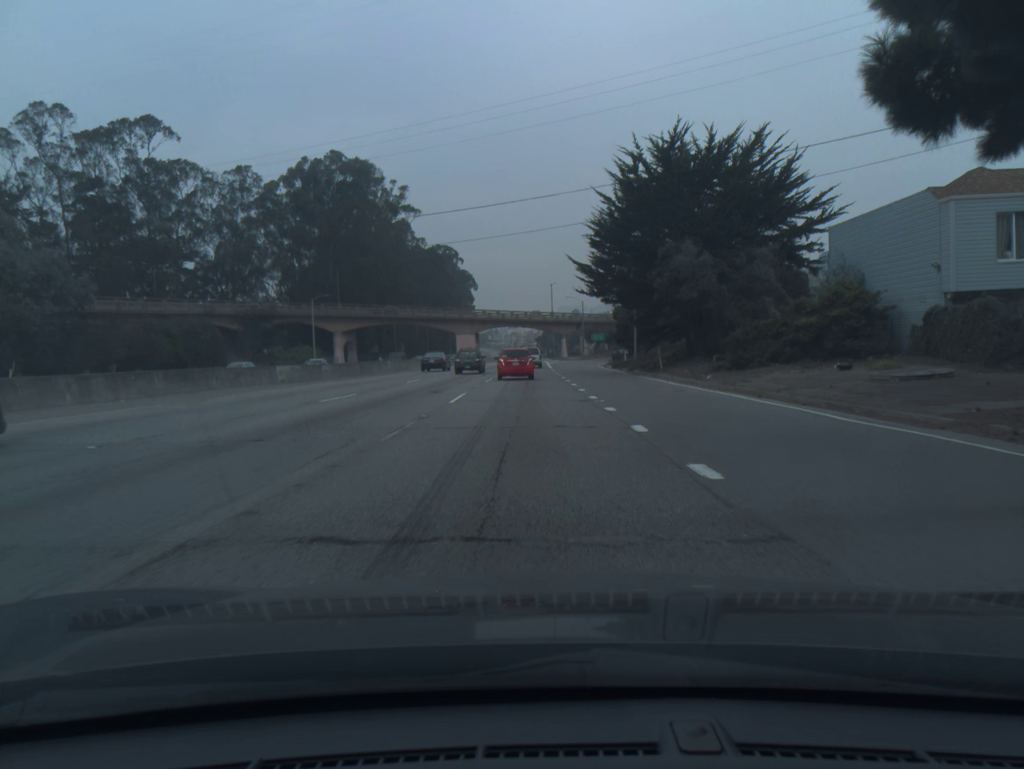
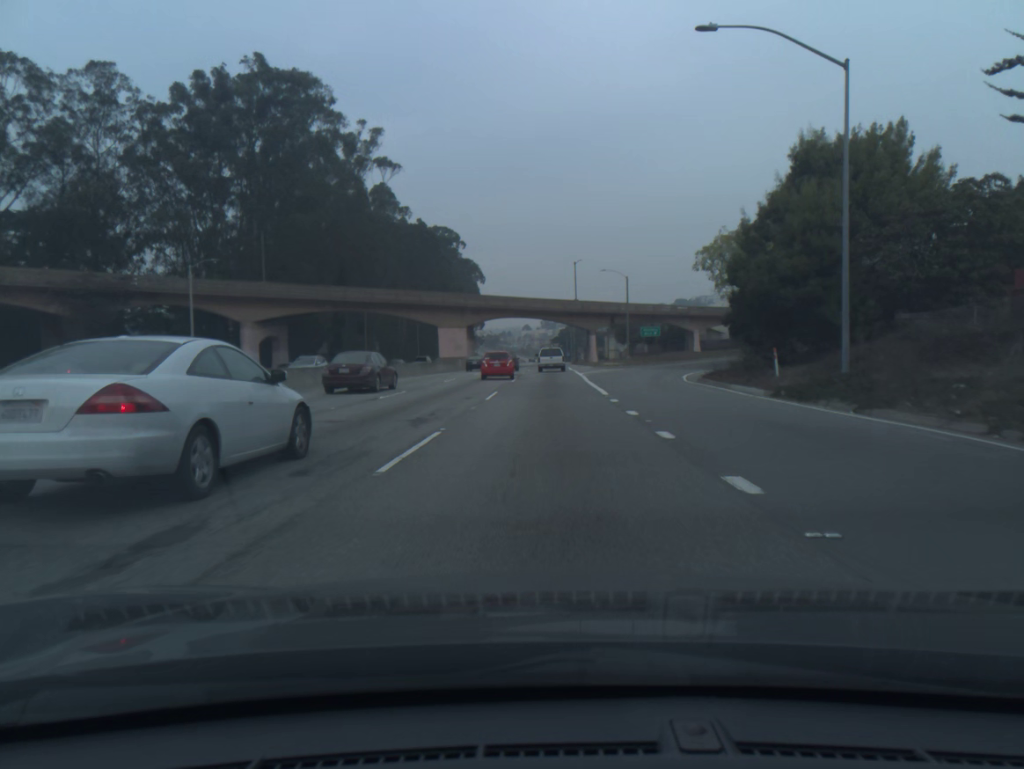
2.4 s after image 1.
(-0.3, +41.1) m; 0°
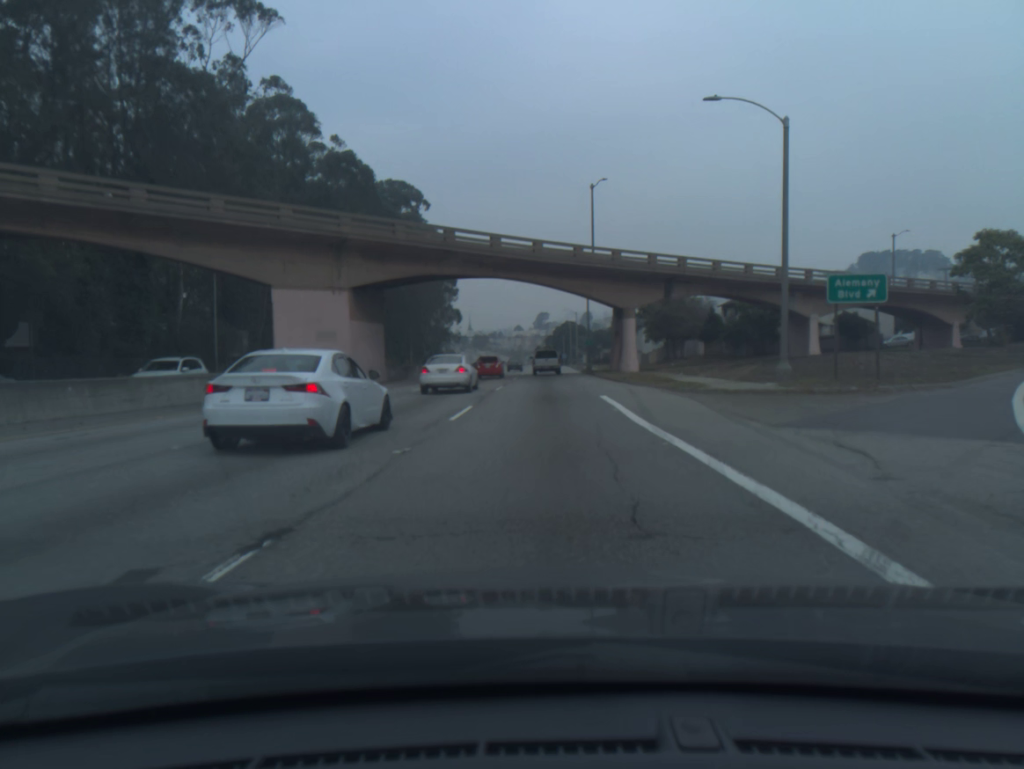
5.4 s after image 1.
(+0.5, +51.9) m; +1°
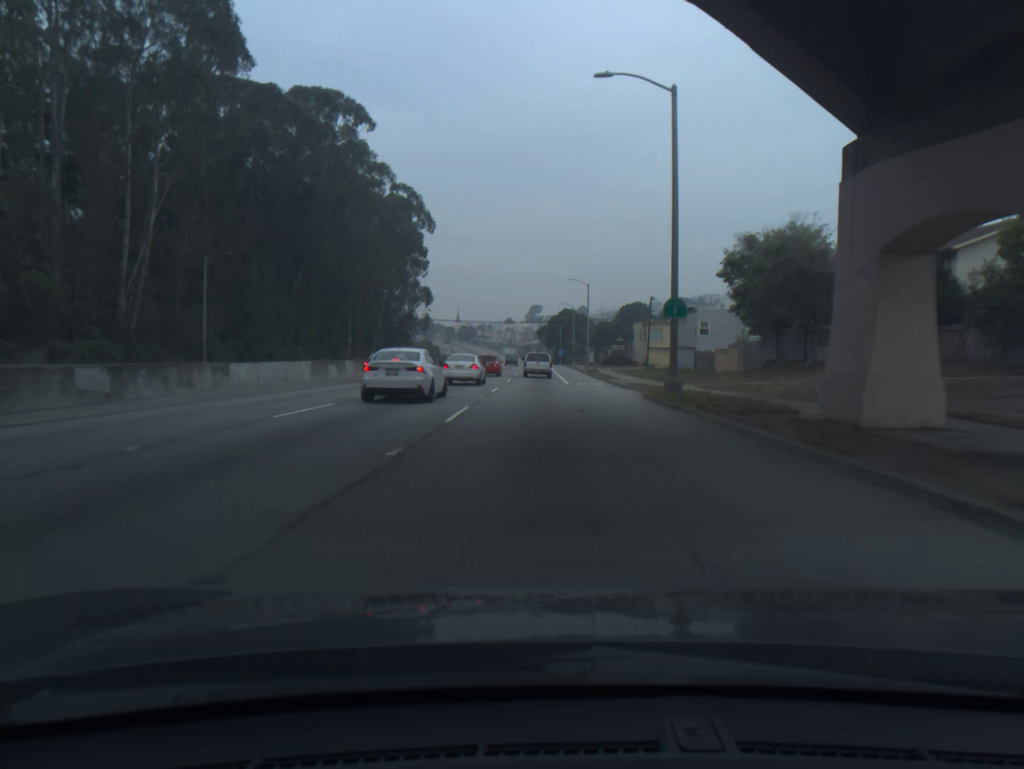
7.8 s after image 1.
(+0.1, +45.2) m; 0°
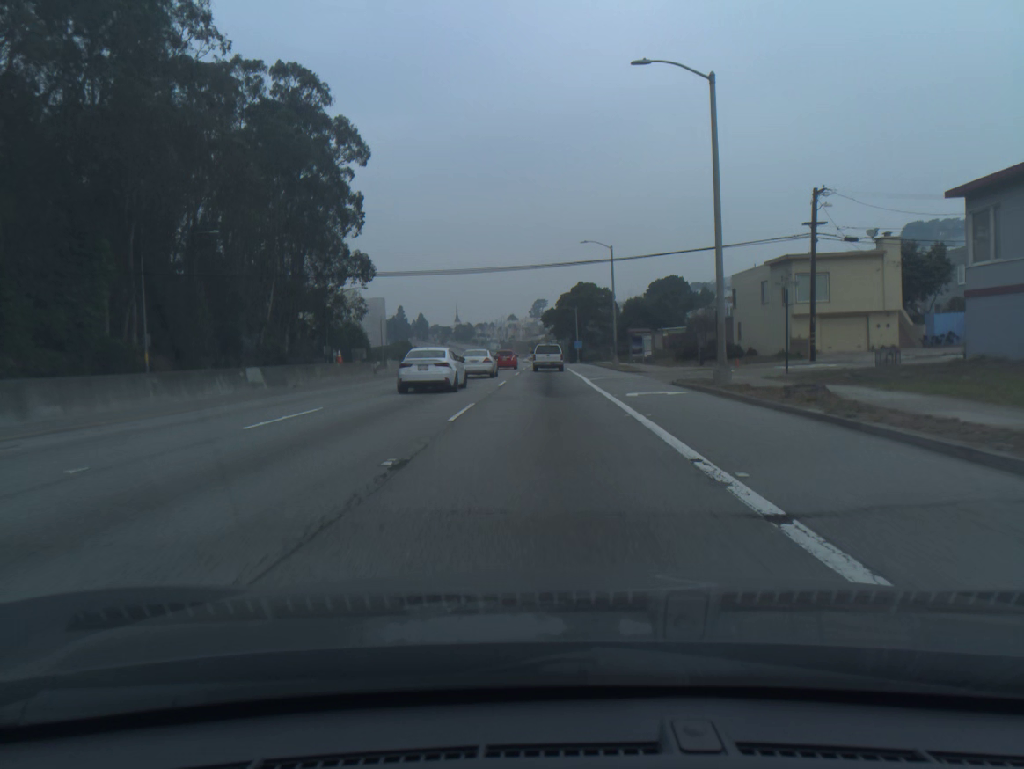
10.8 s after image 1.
(-0.1, +60.2) m; 0°
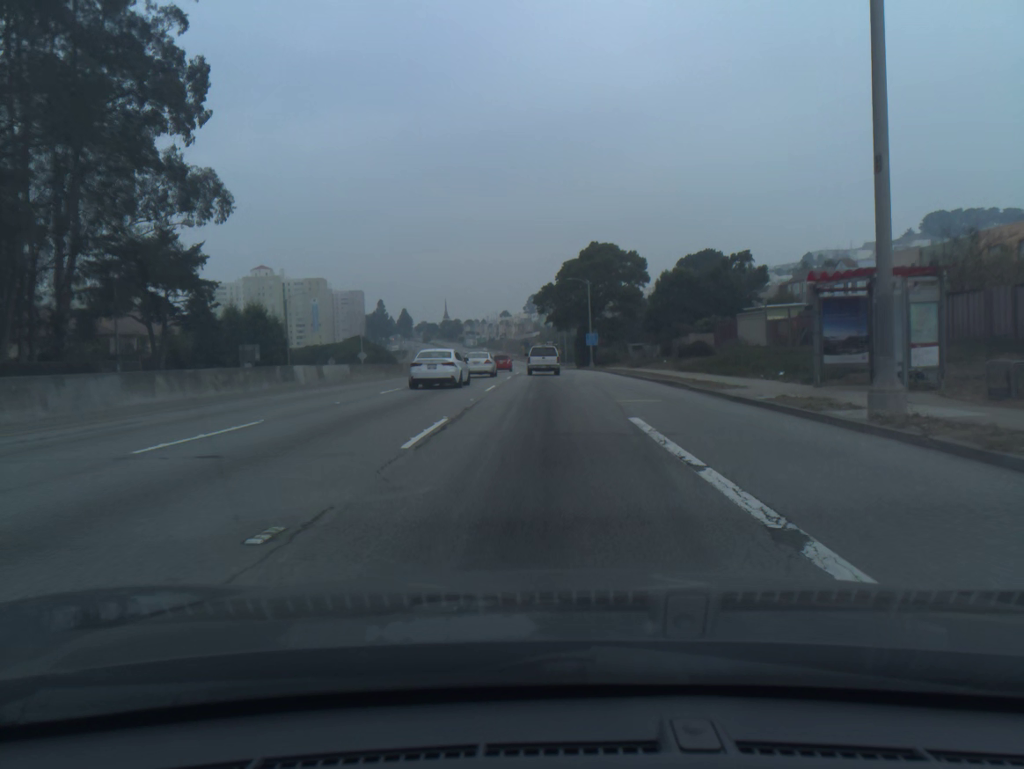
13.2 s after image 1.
(+0.3, +47.9) m; +1°
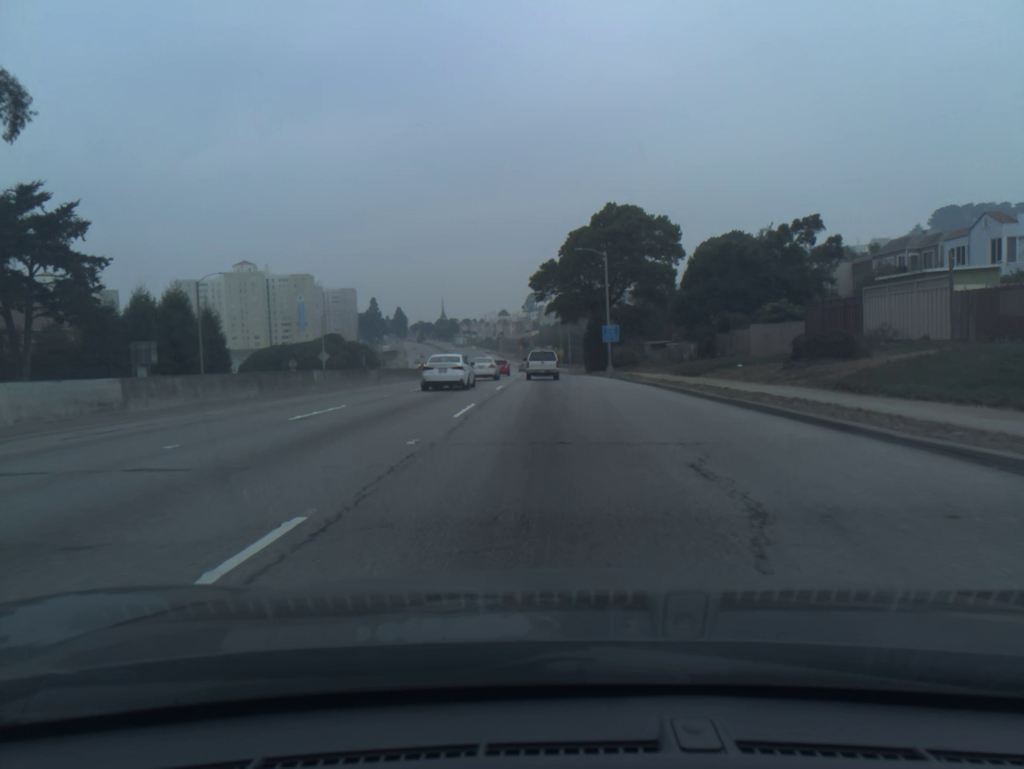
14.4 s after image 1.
(0.0, +23.7) m; 0°
